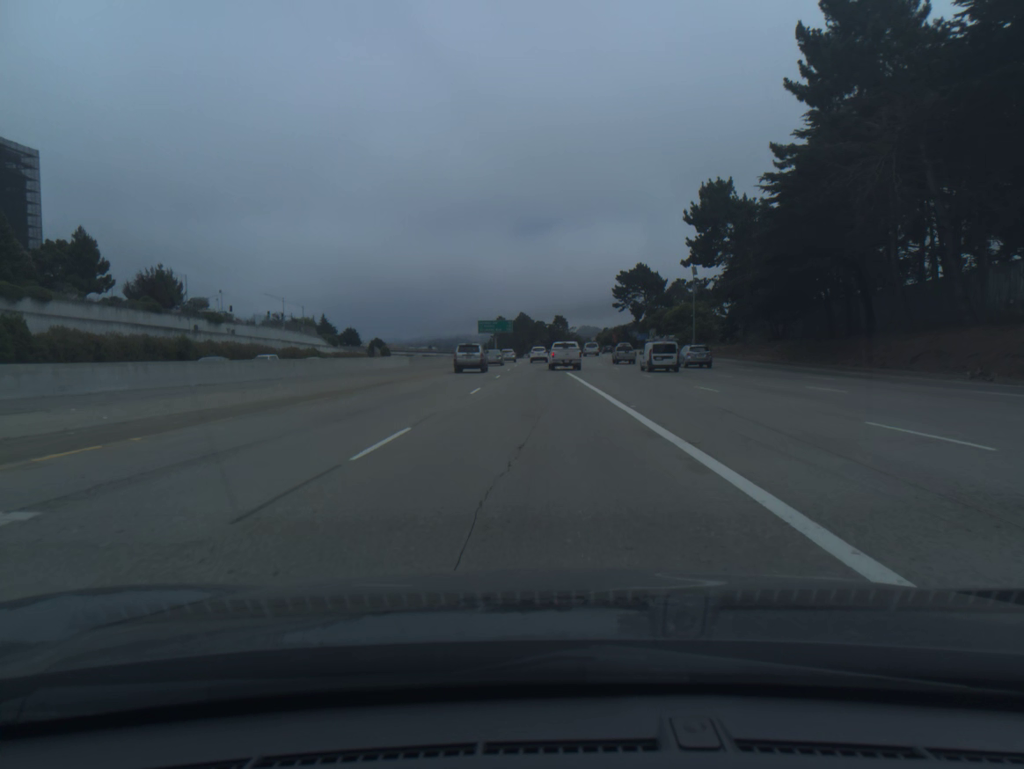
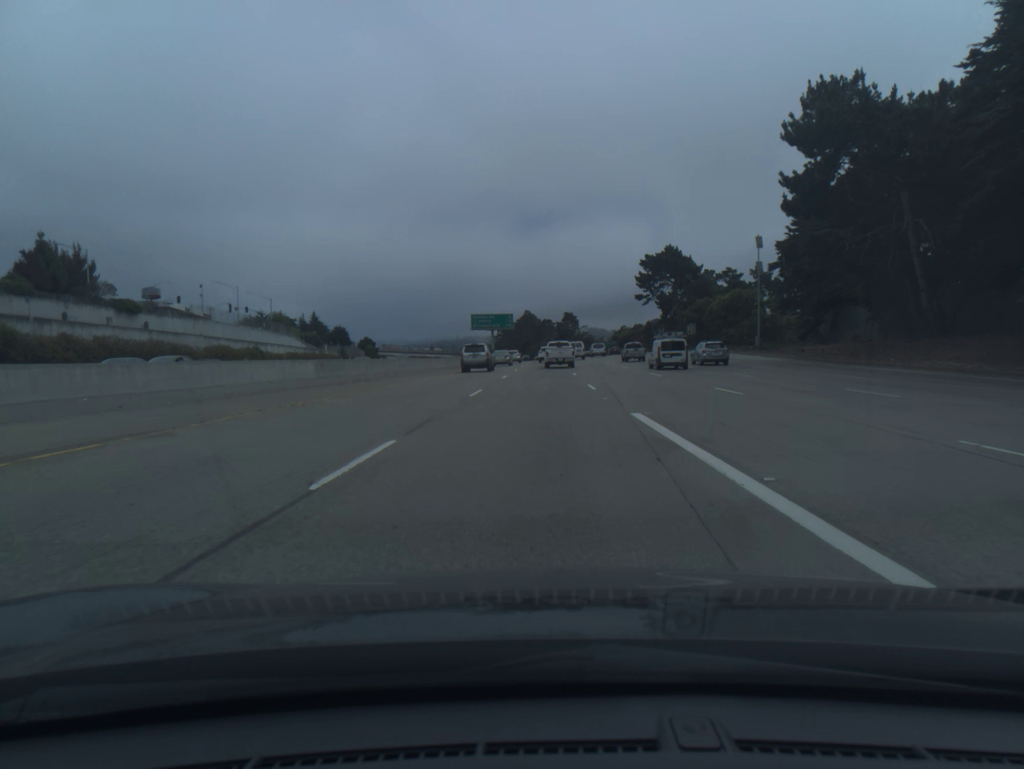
(-0.2, +31.3) m; -1°
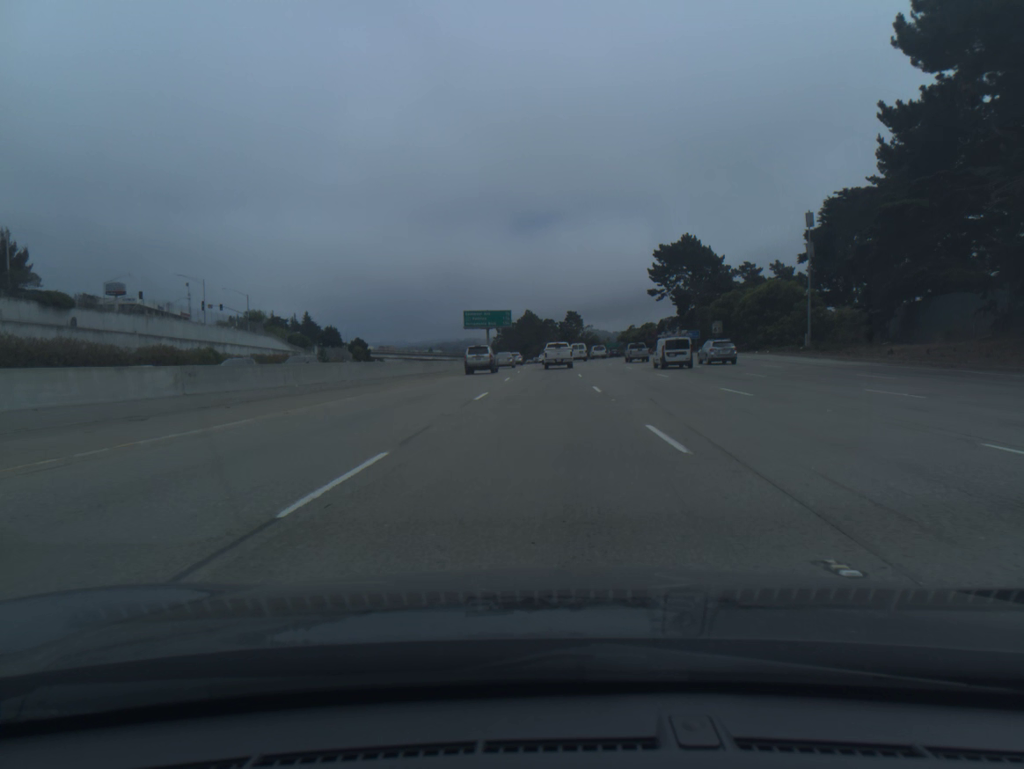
(0.0, +15.6) m; 0°
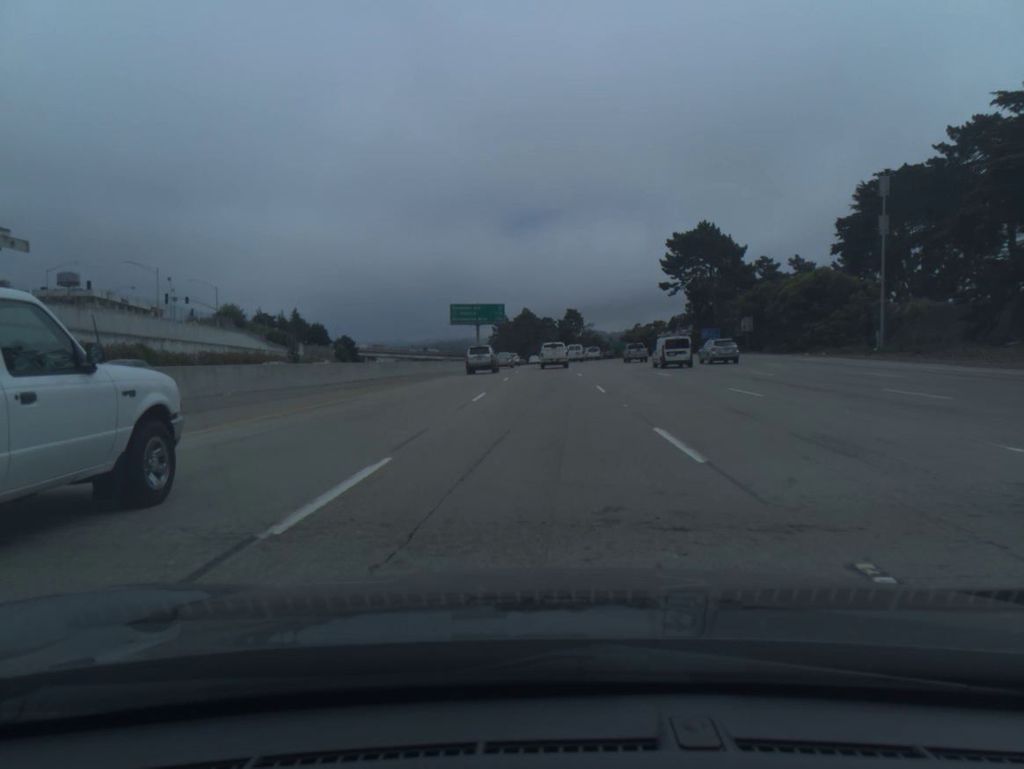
(0.0, +15.6) m; 0°
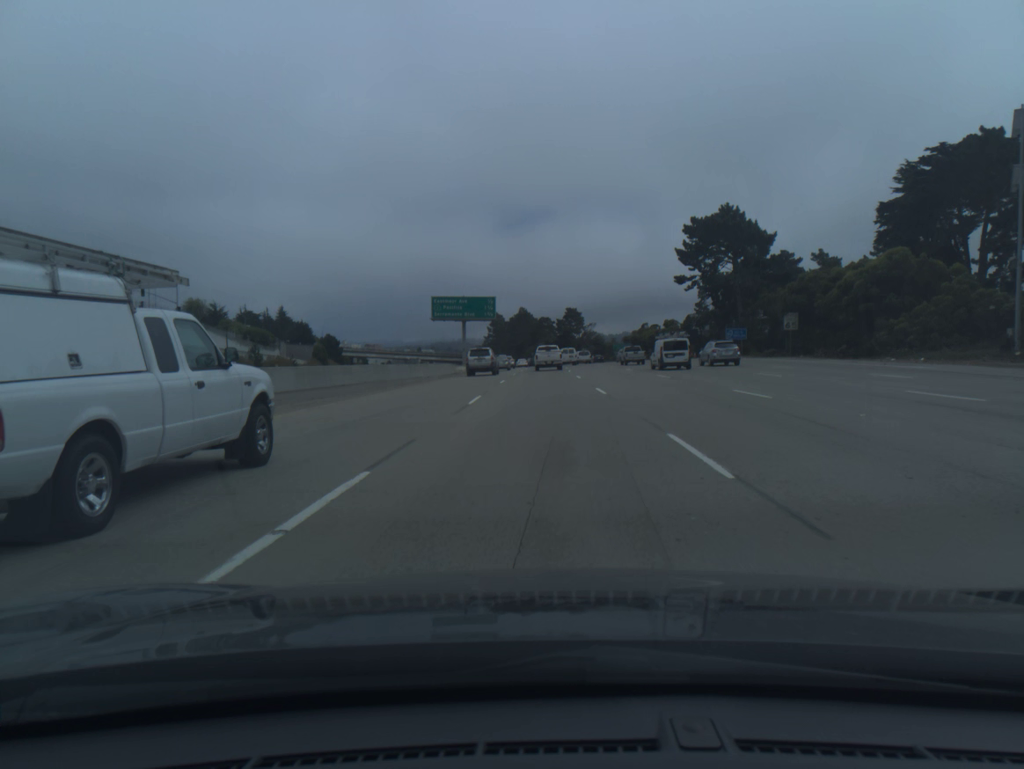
(0.0, +15.6) m; 0°
